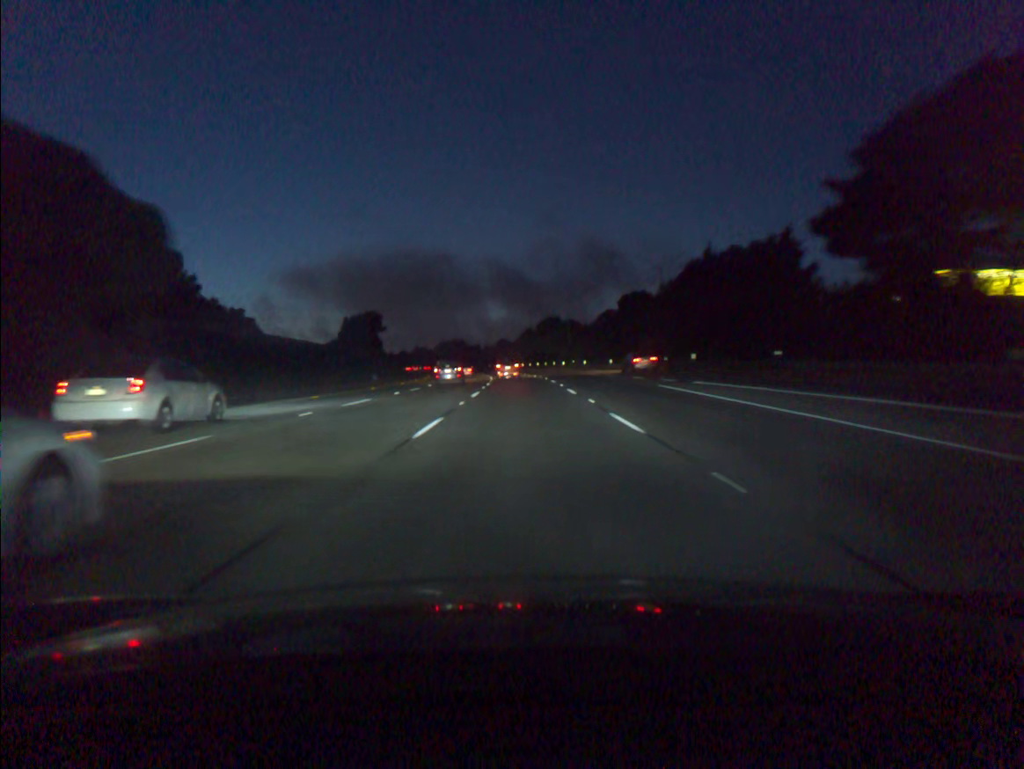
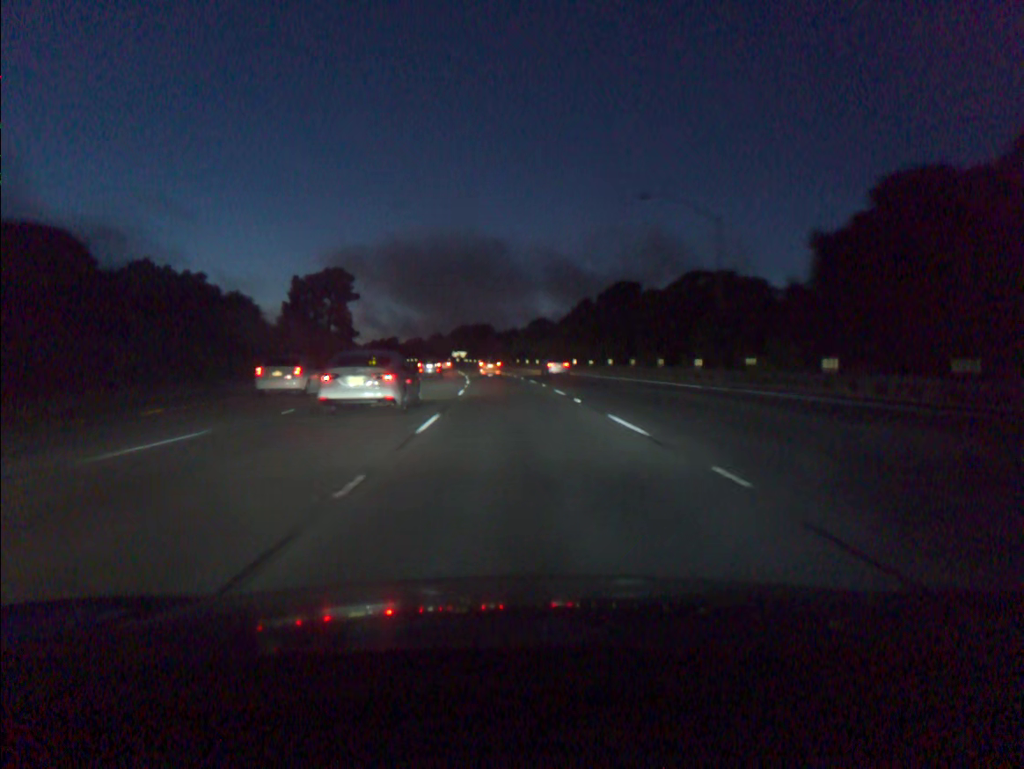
(-1.0, +73.2) m; -3°
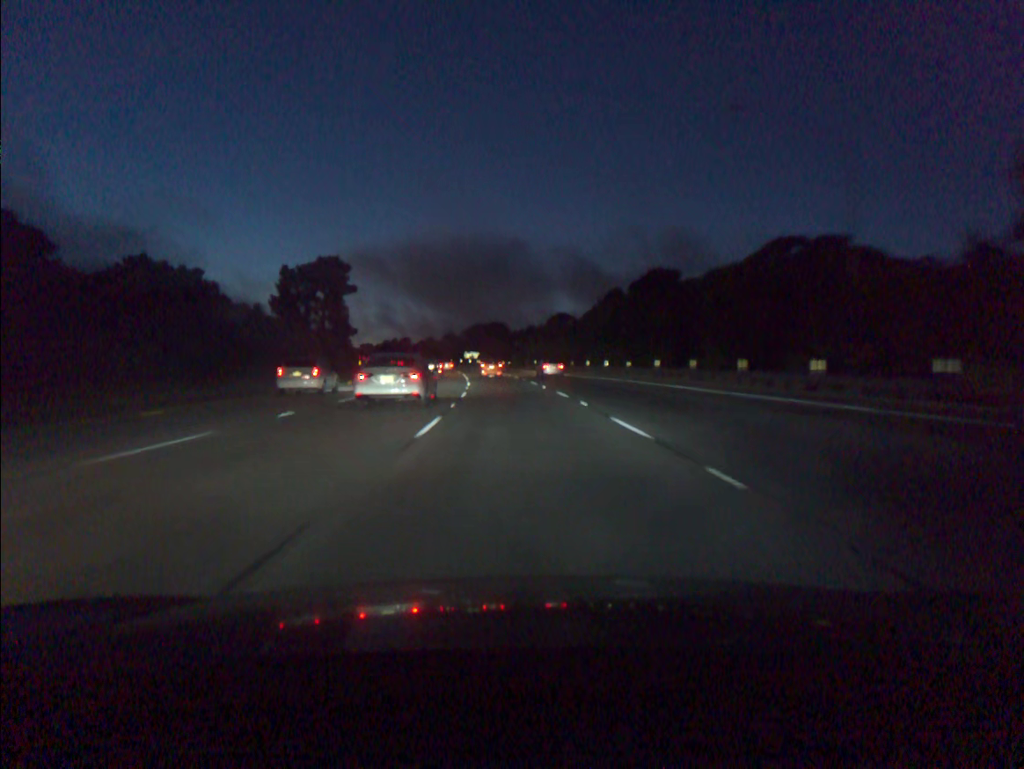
(-0.2, +14.8) m; -1°
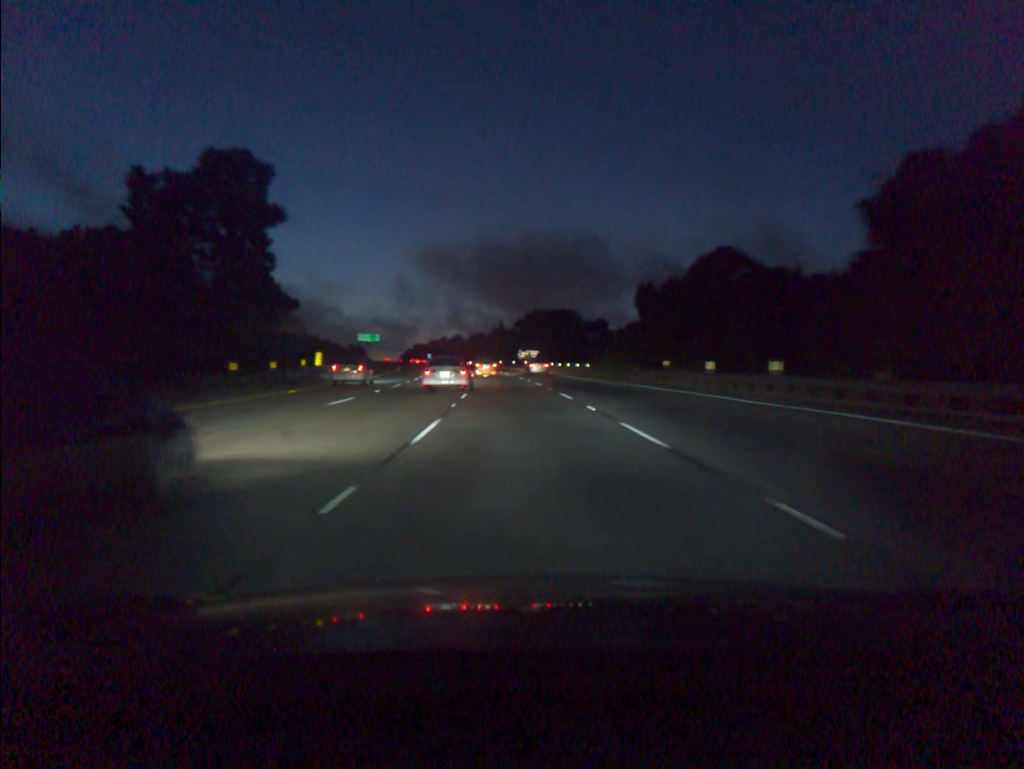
(-2.3, +59.6) m; -5°
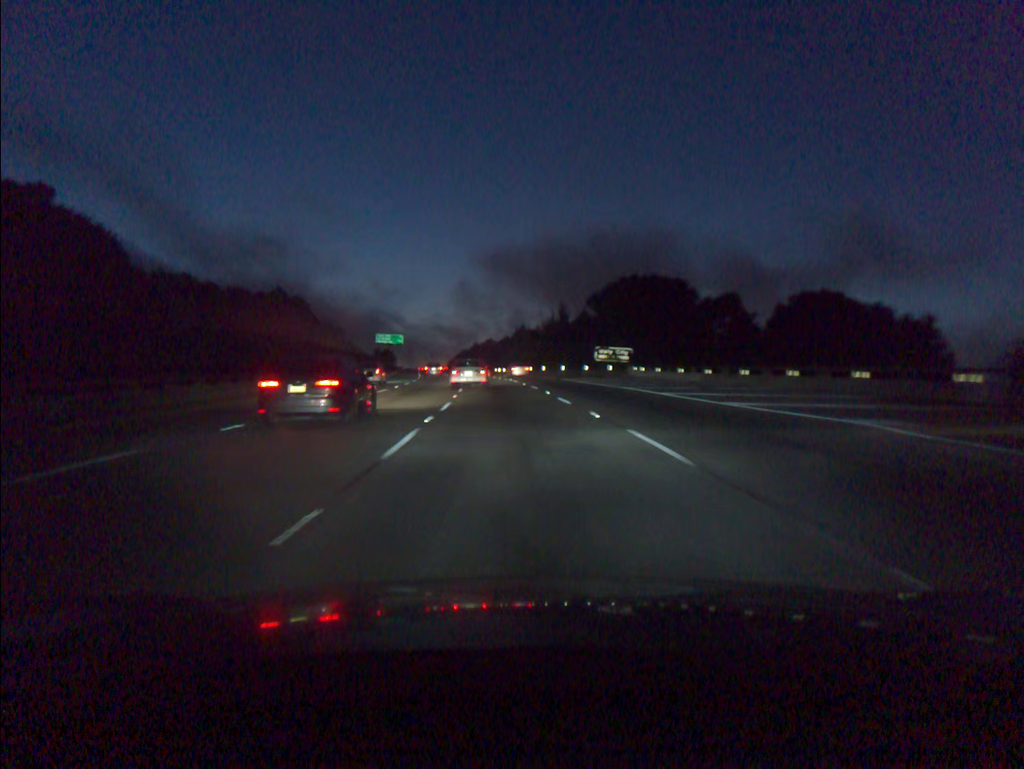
(-2.0, +60.3) m; -4°
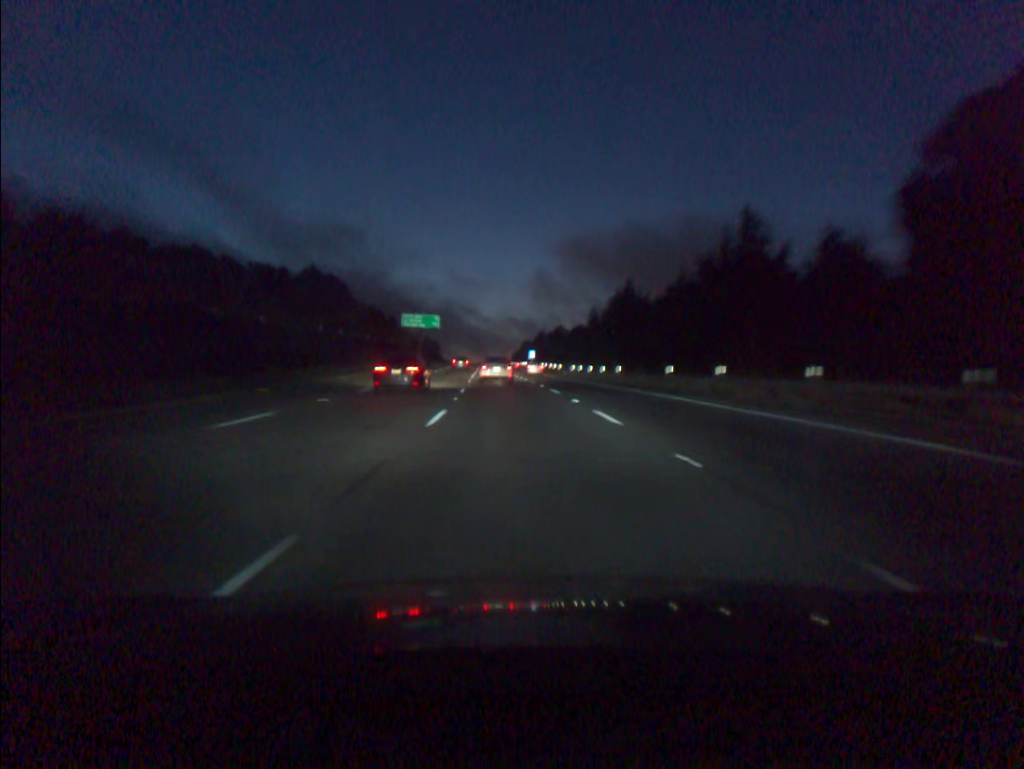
(-2.7, +60.9) m; -5°
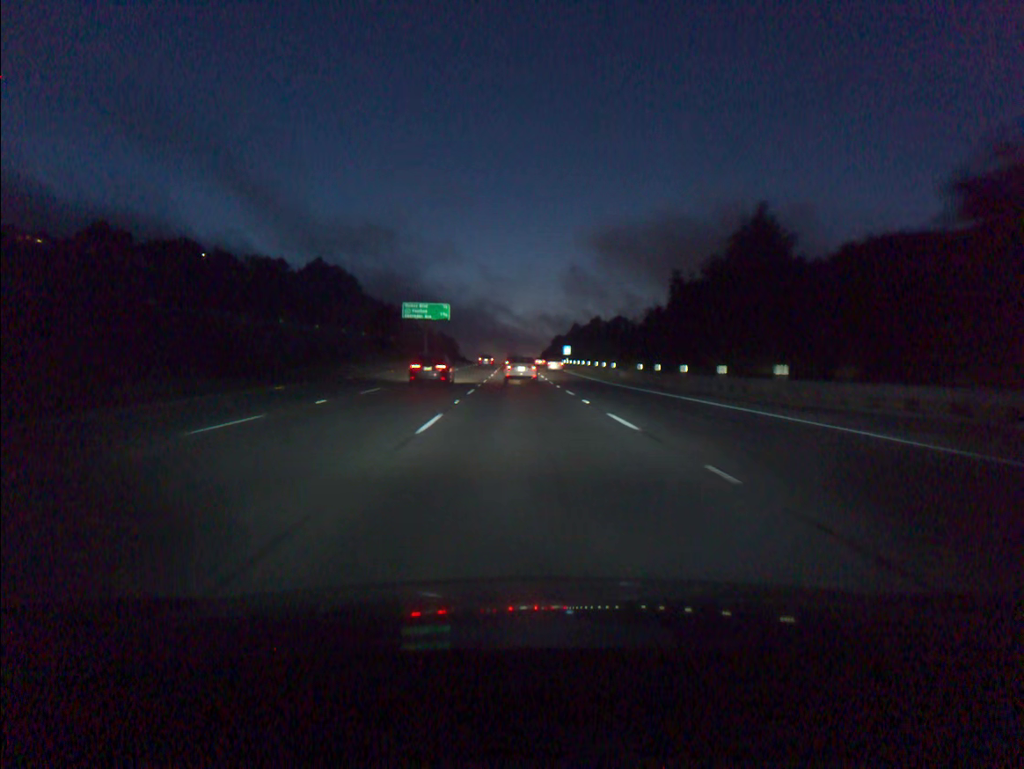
(-0.6, +30.4) m; -2°
